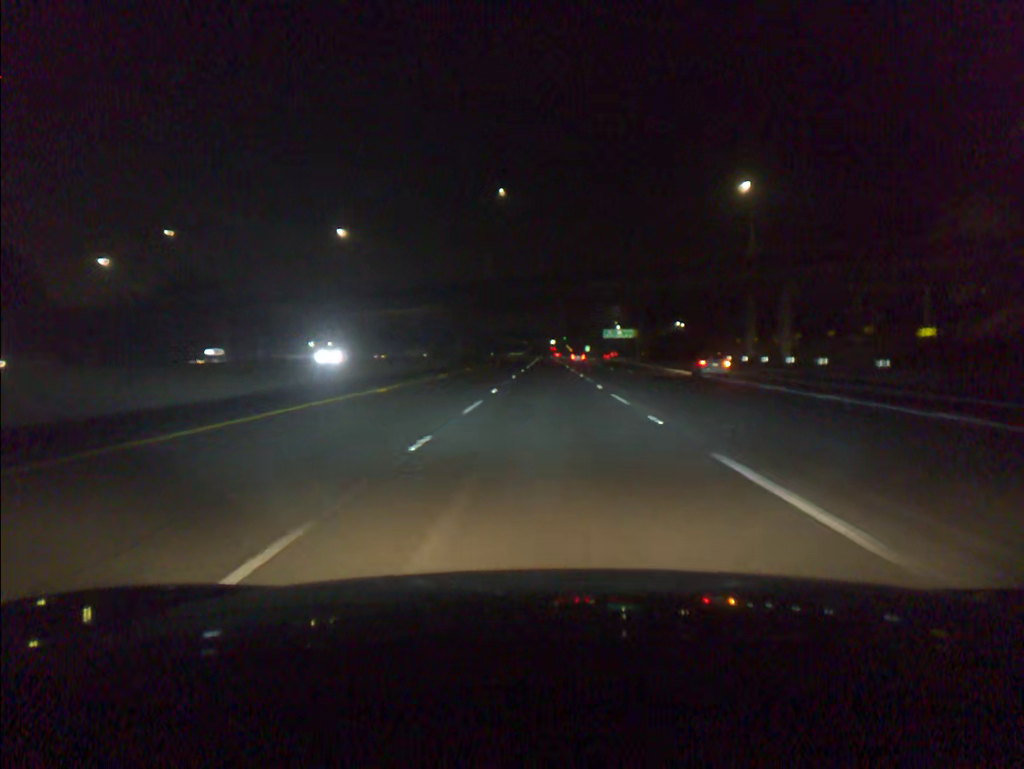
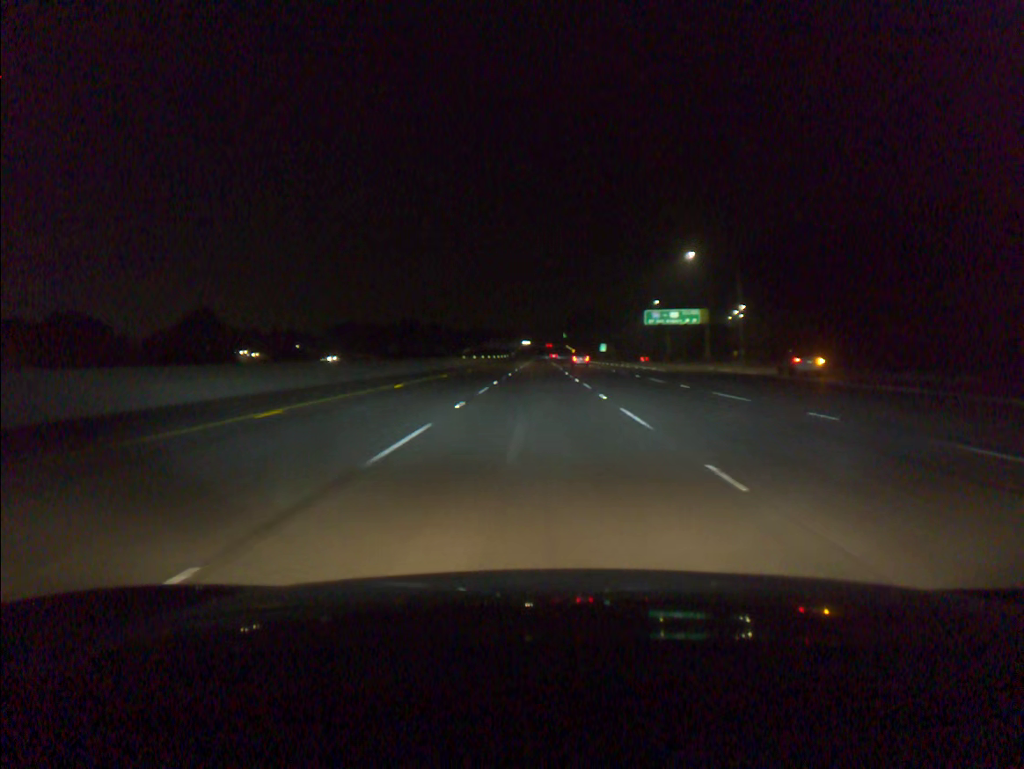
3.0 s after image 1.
(+0.8, +96.0) m; 0°
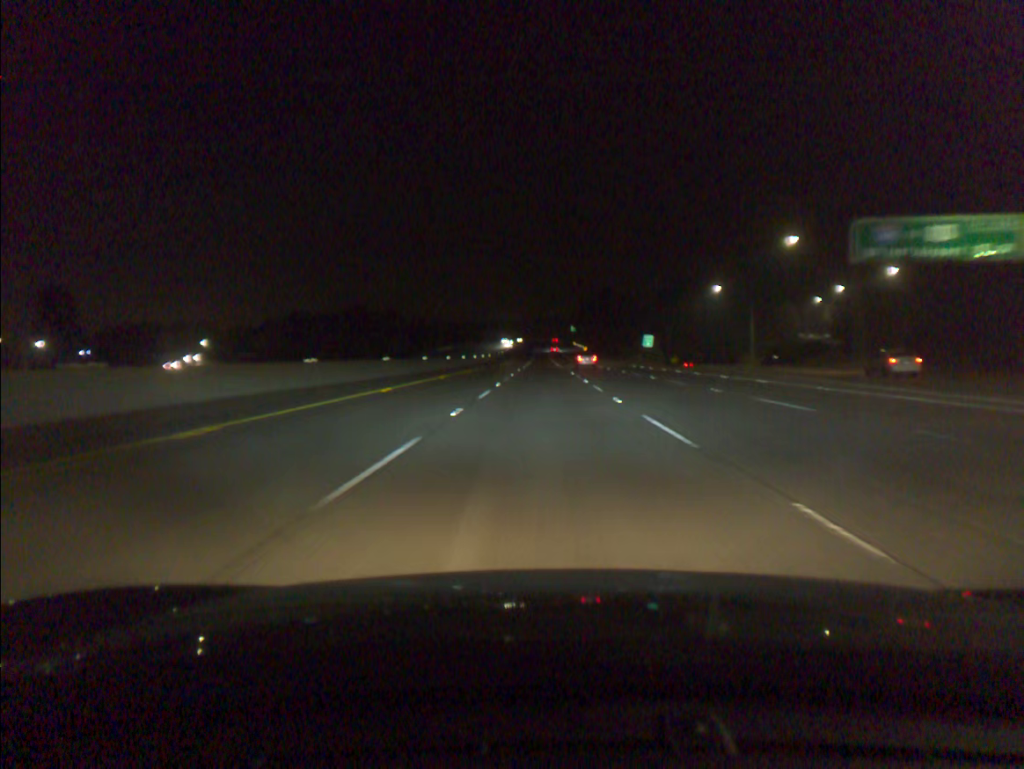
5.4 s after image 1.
(-0.3, +76.6) m; 0°
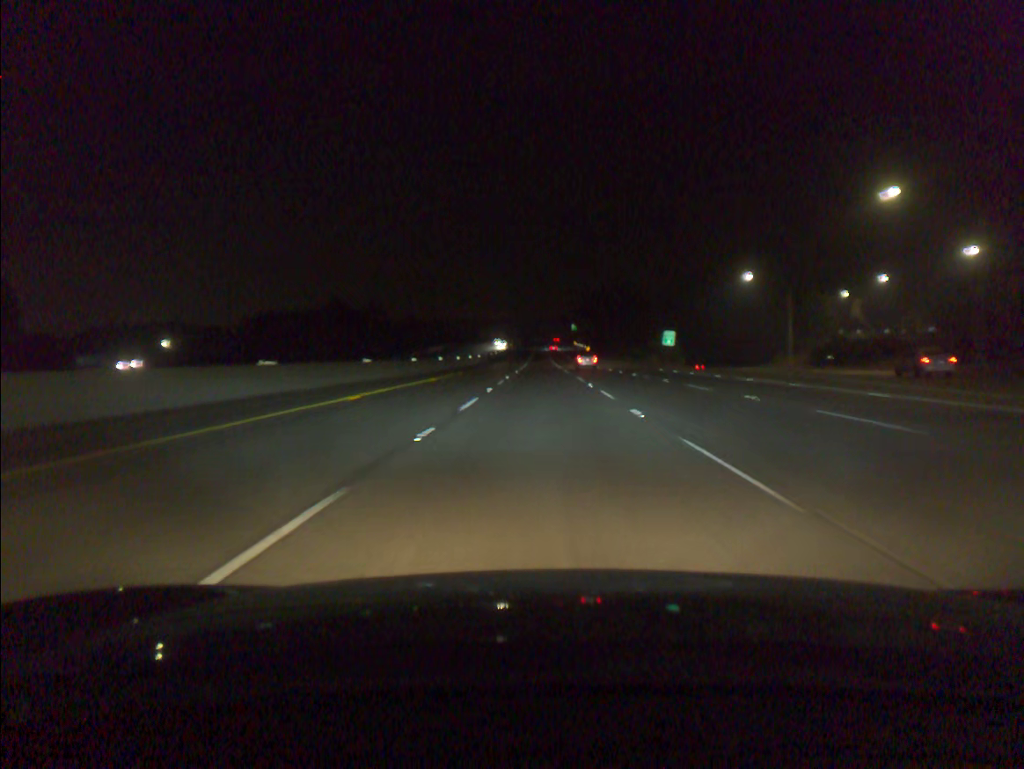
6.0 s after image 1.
(0.0, +19.1) m; 0°
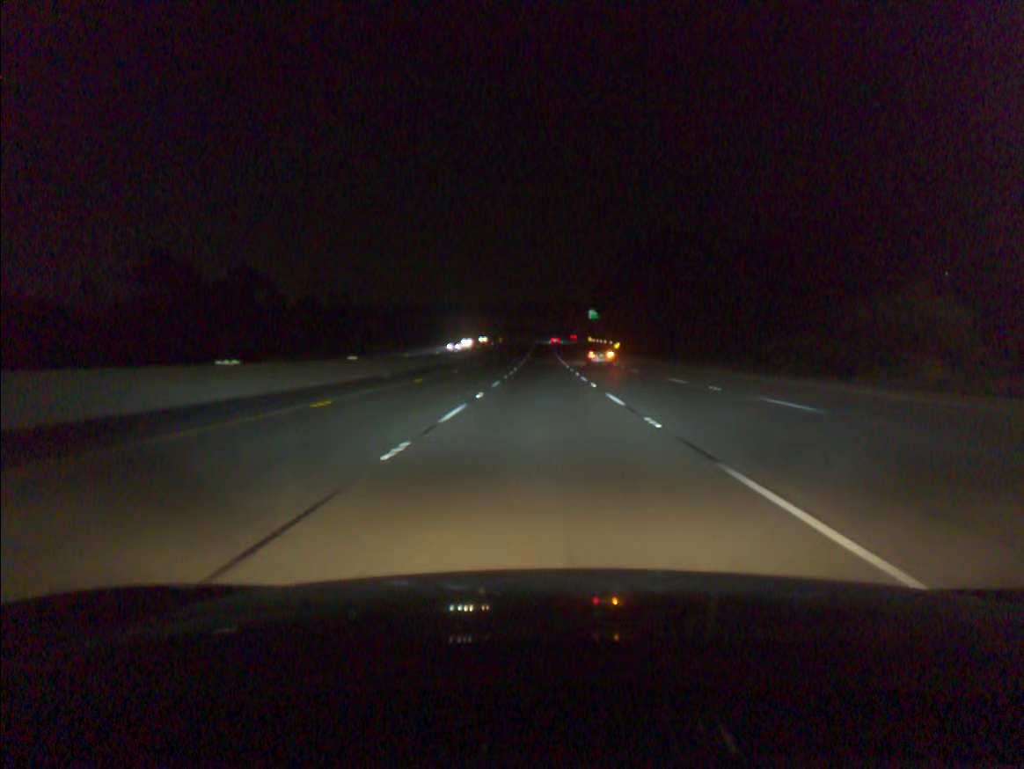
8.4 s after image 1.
(0.0, +76.2) m; 0°
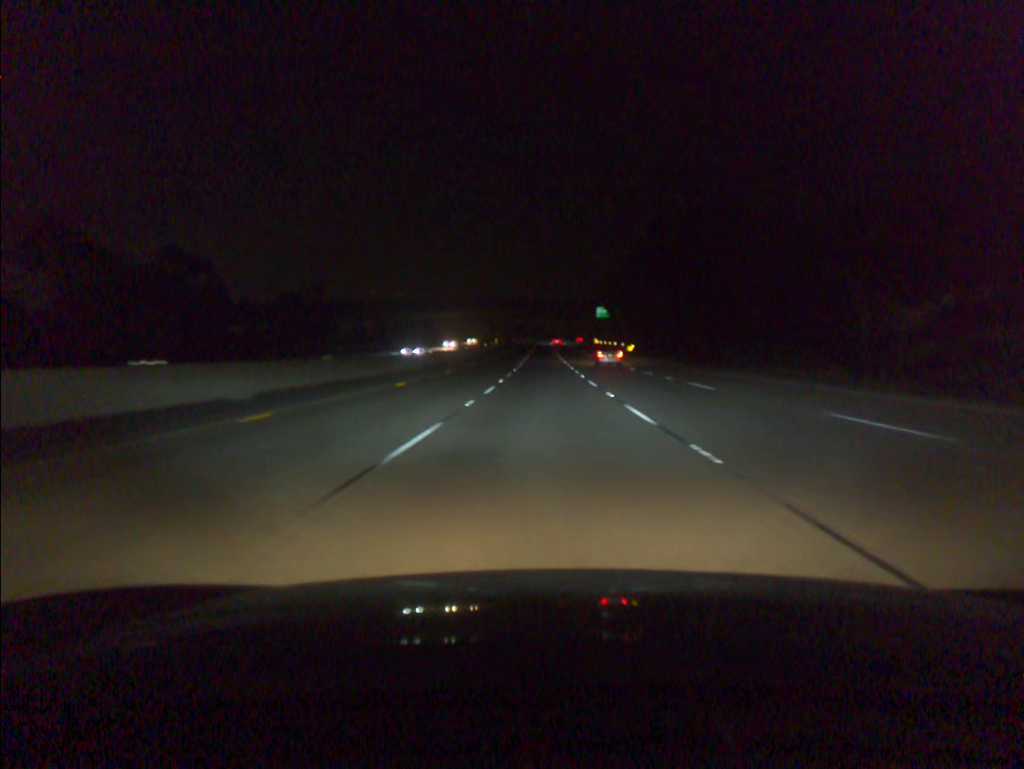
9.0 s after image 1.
(0.0, +19.0) m; 0°
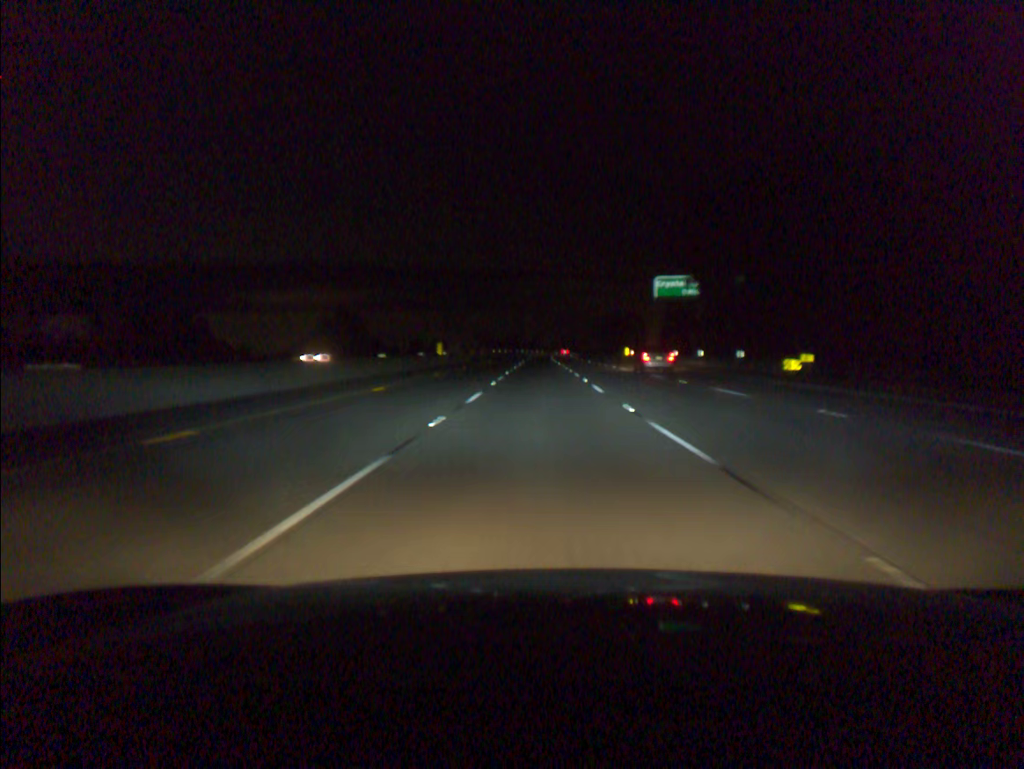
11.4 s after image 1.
(+0.2, +75.8) m; 0°
